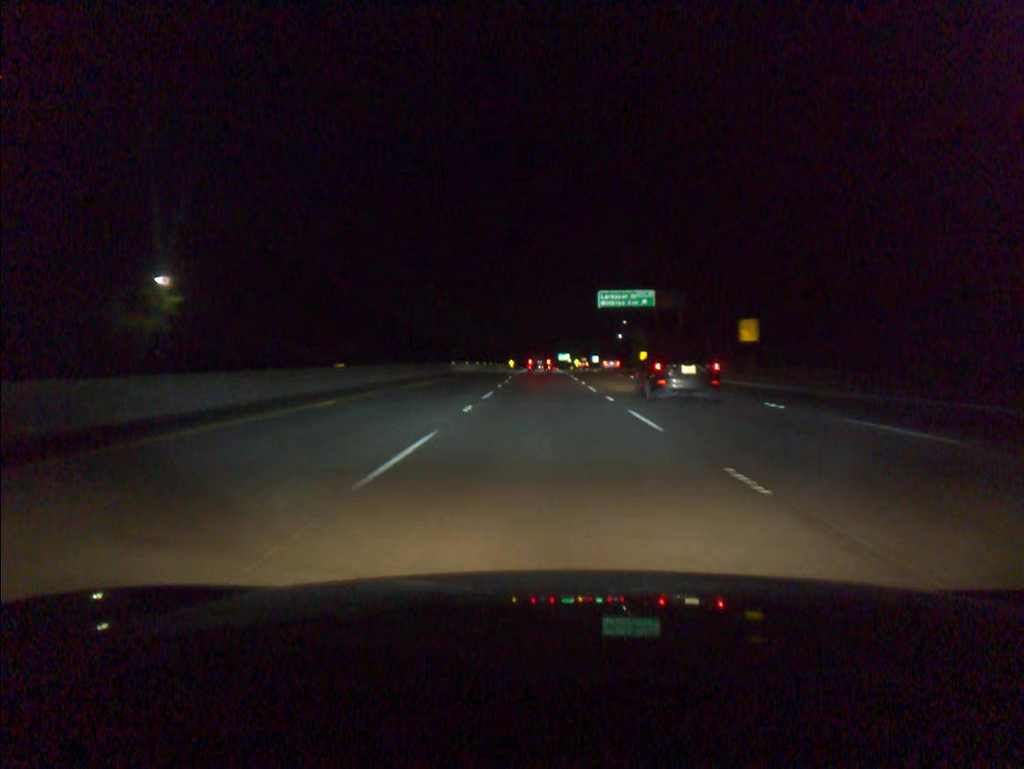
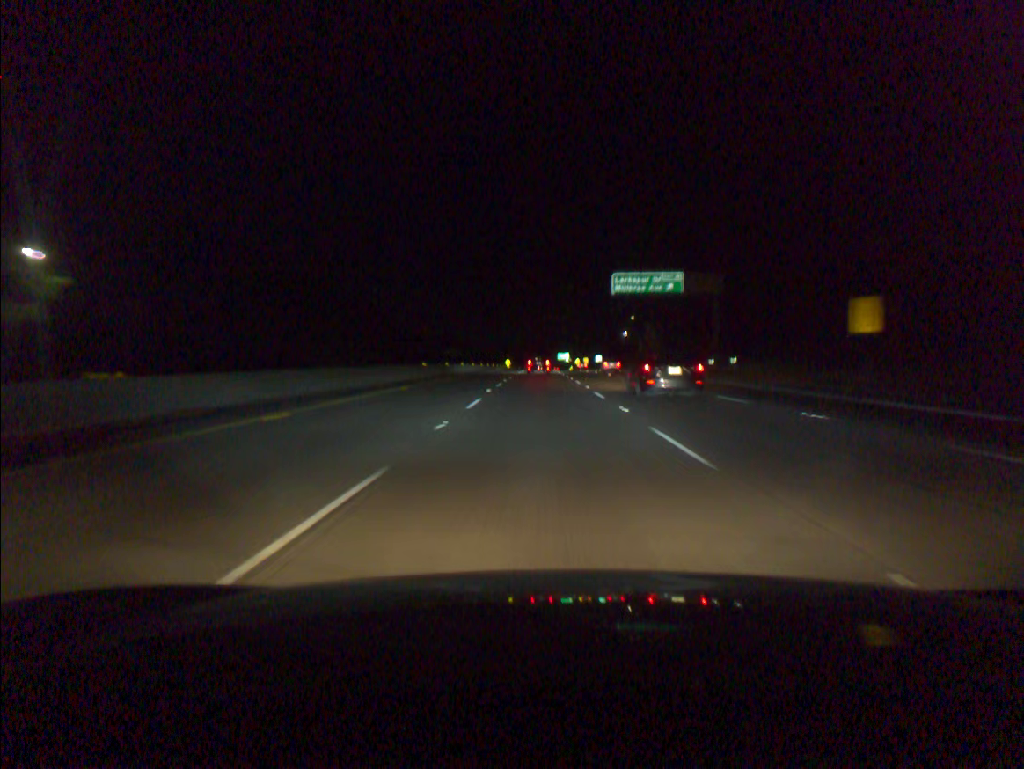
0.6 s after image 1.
(0.0, +18.3) m; 0°
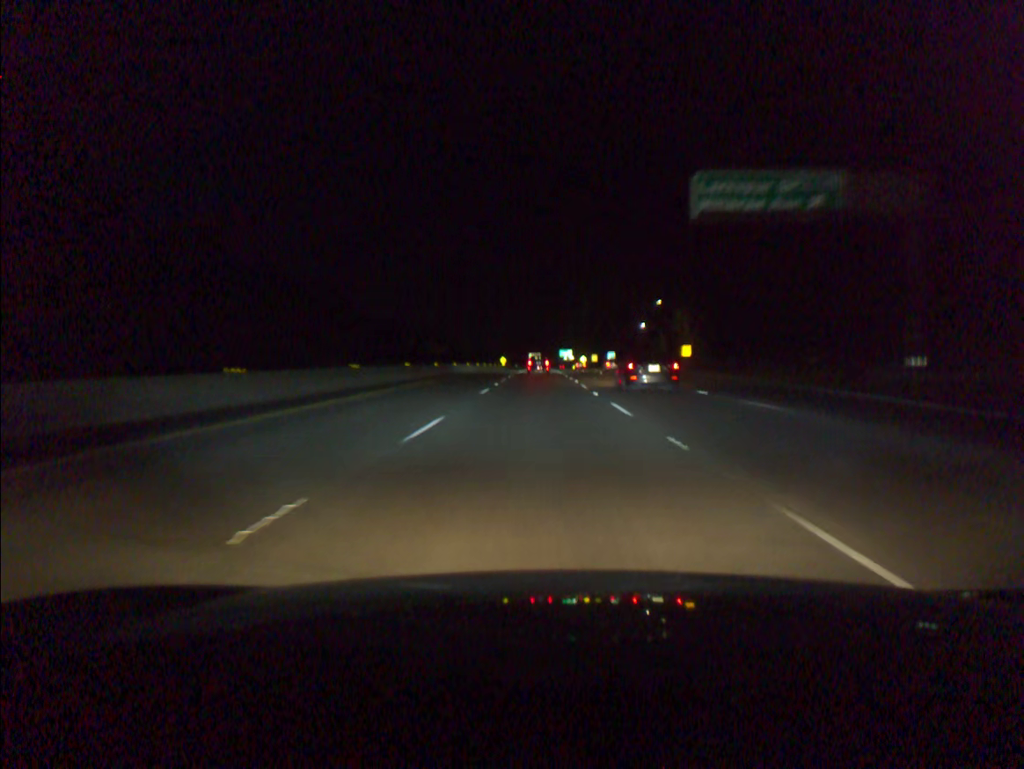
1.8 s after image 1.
(0.0, +36.7) m; 0°
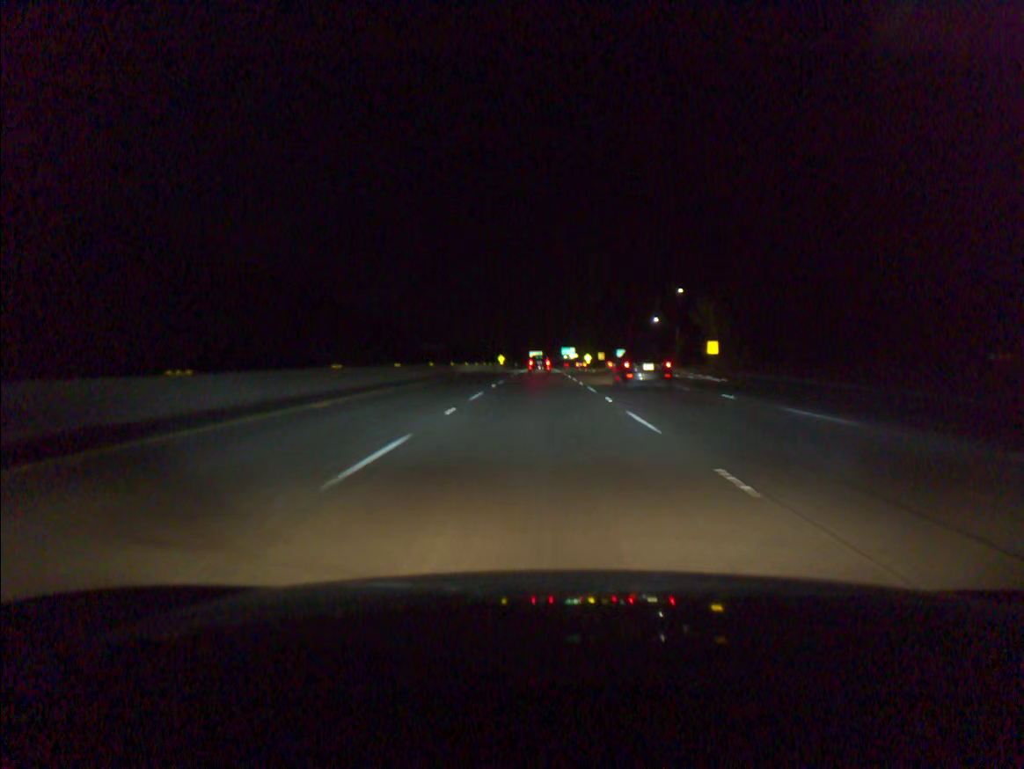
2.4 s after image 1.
(0.0, +18.3) m; 0°
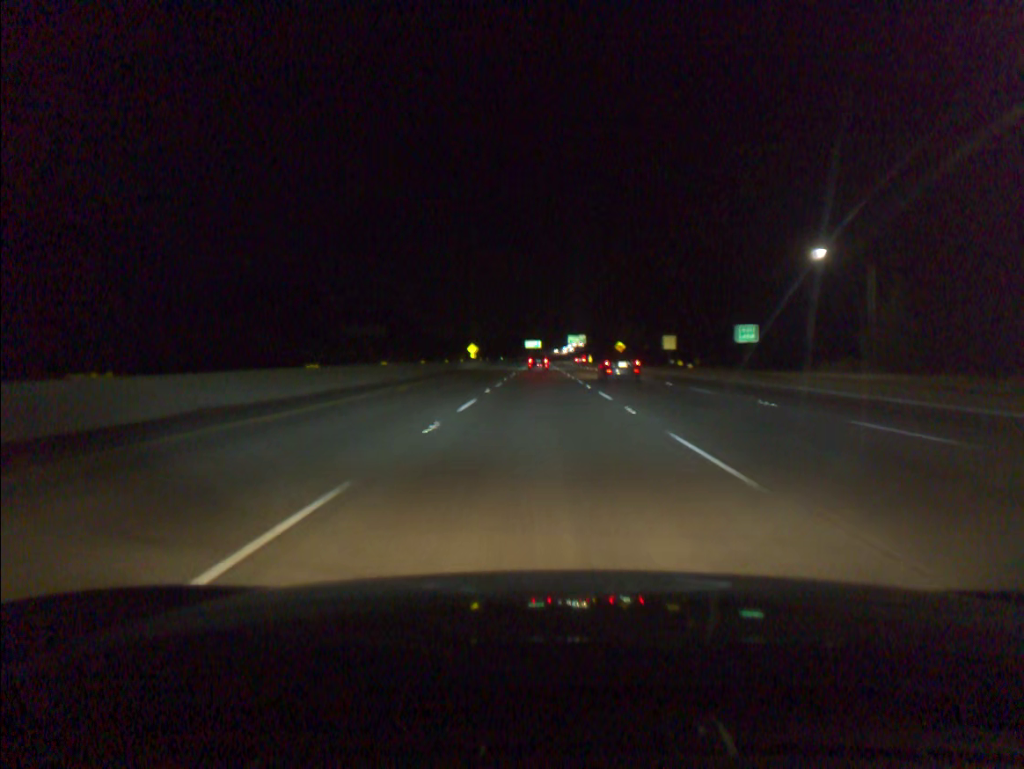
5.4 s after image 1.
(0.0, +91.8) m; 0°
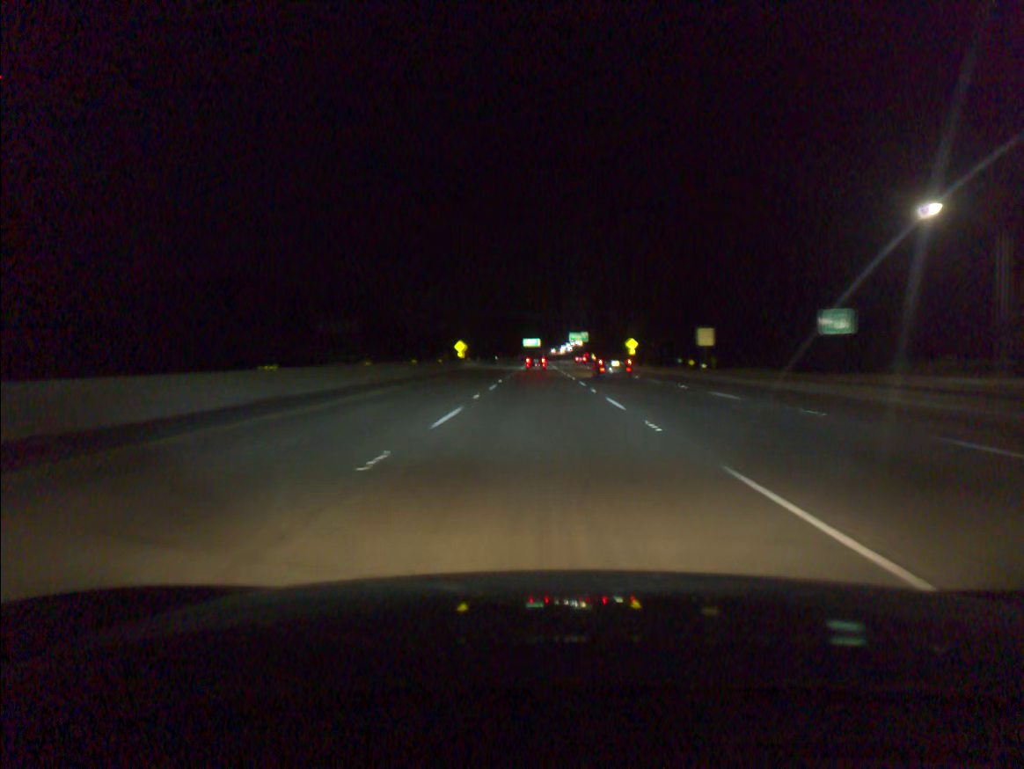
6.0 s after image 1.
(0.0, +18.4) m; 0°
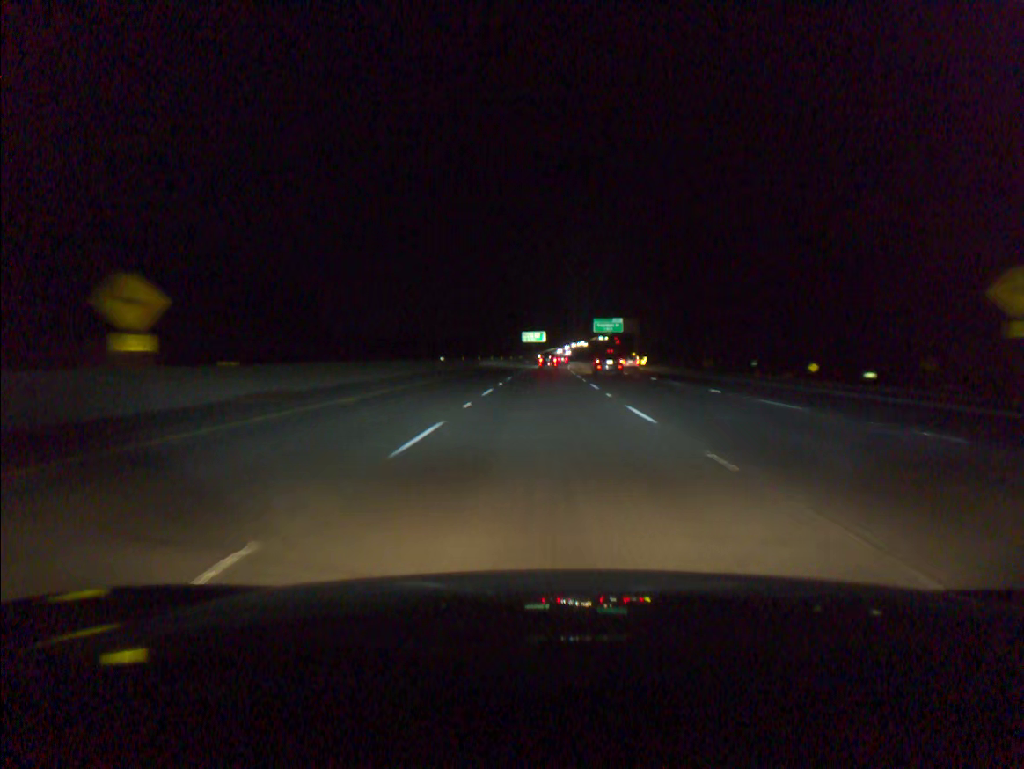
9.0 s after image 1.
(-0.3, +92.0) m; 0°
